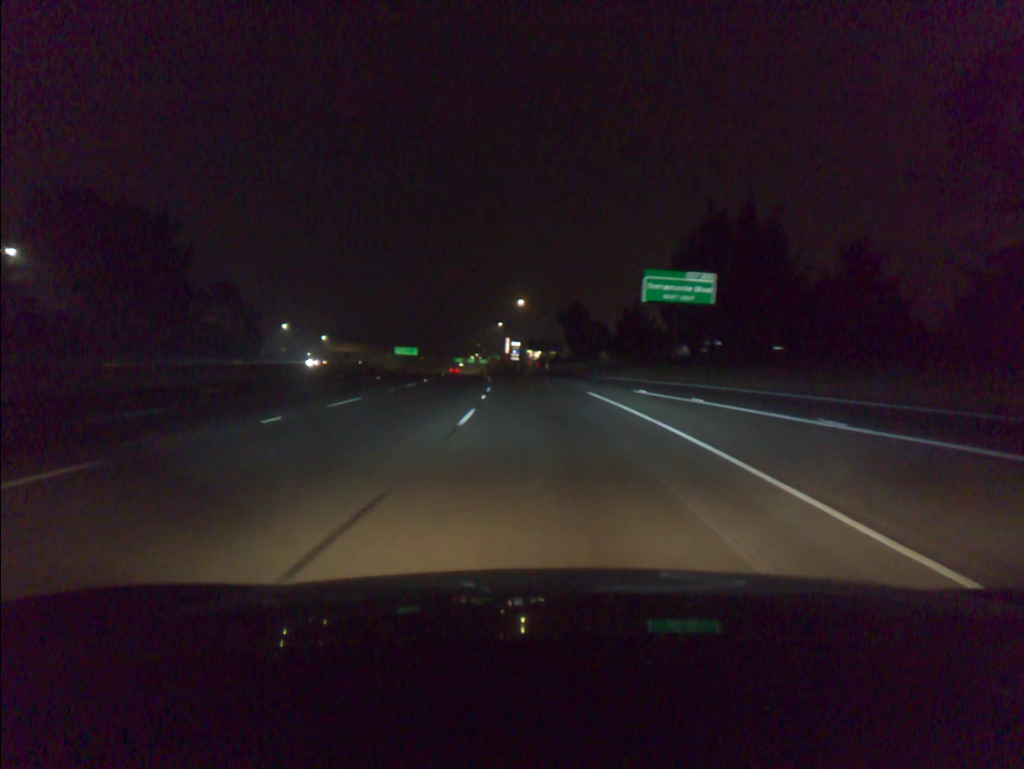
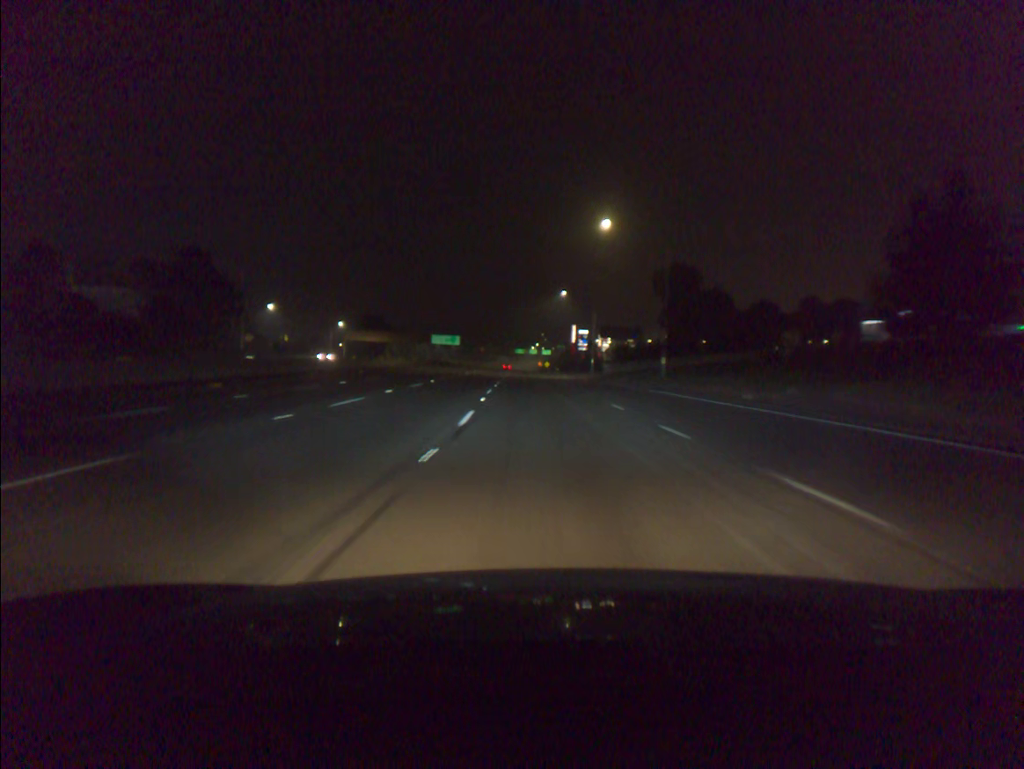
(-2.5, +58.4) m; -5°
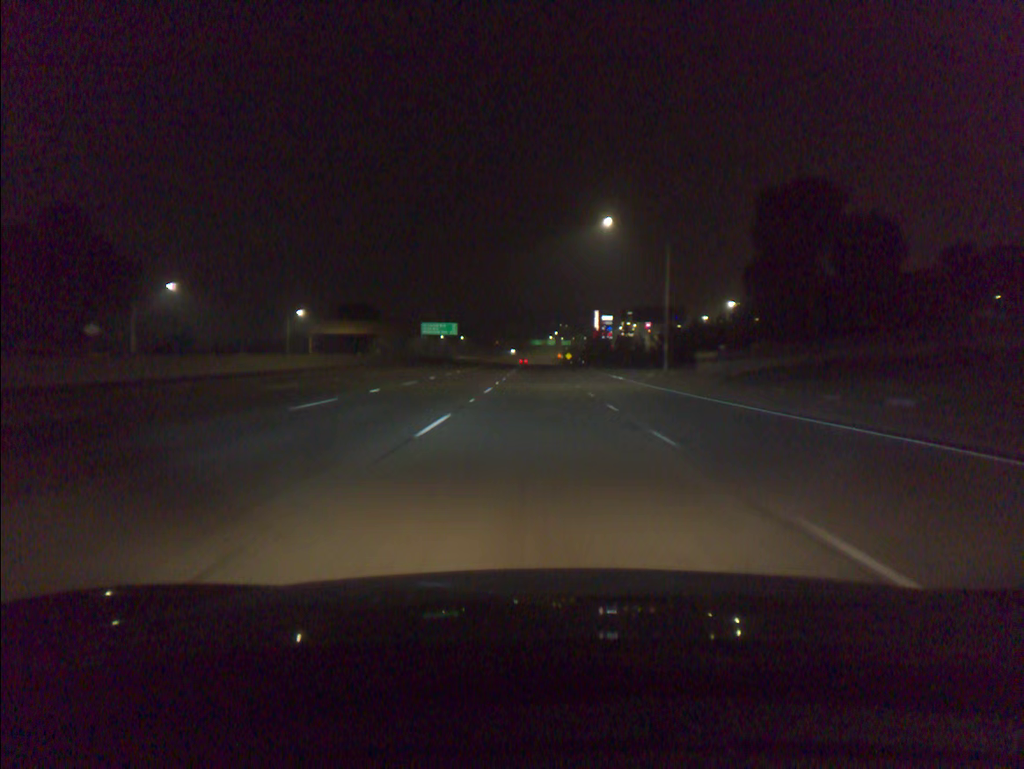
(-0.6, +46.4) m; -1°
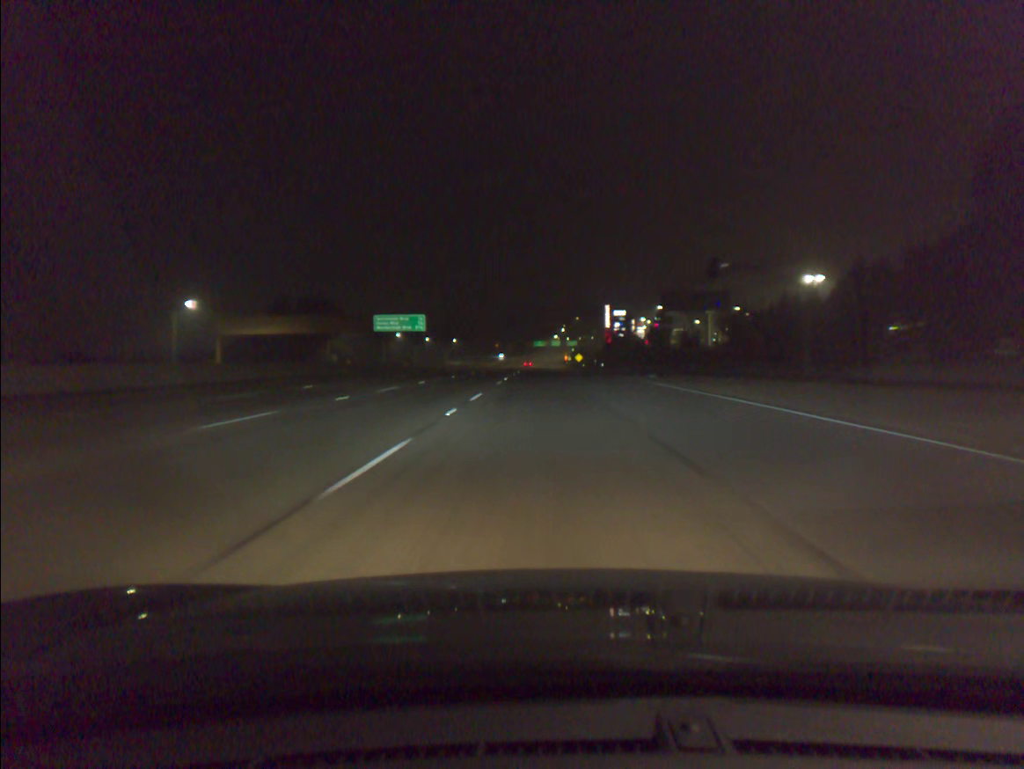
(-0.2, +48.5) m; 0°
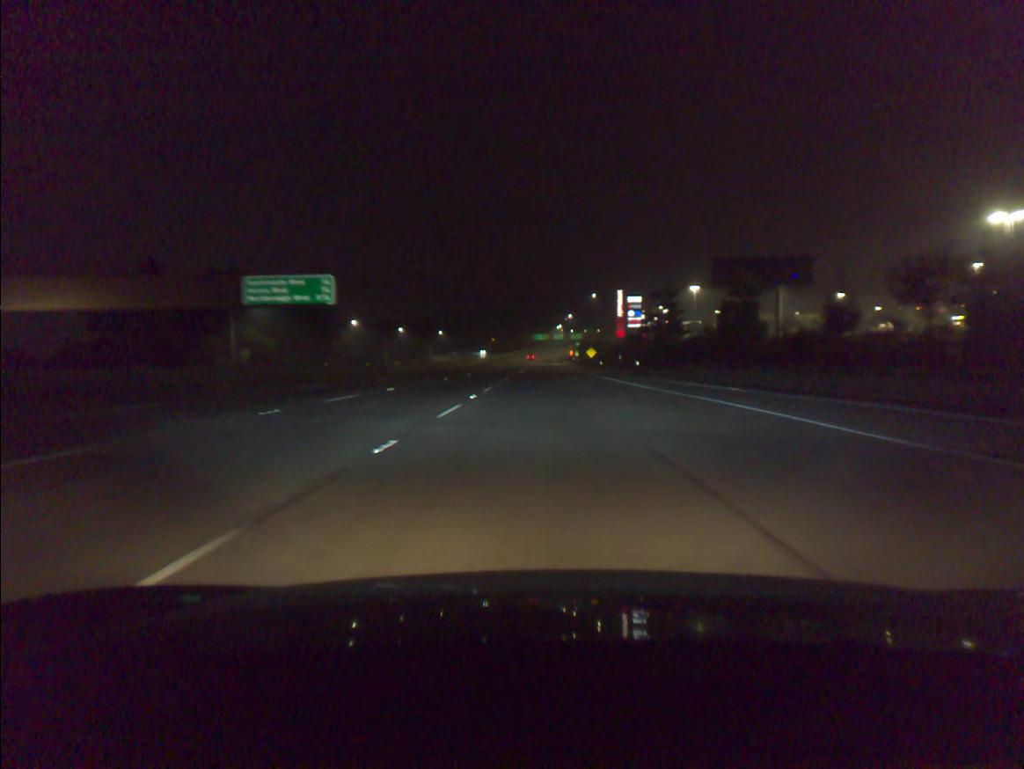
(0.0, +50.1) m; 0°
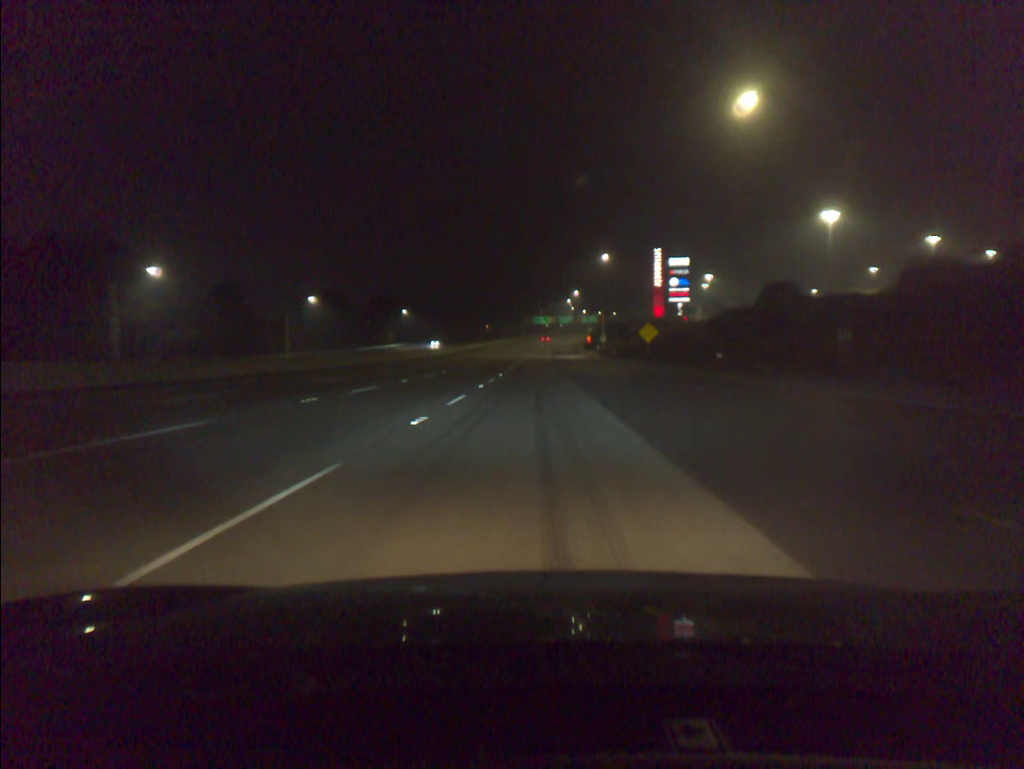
(0.0, +84.5) m; 0°
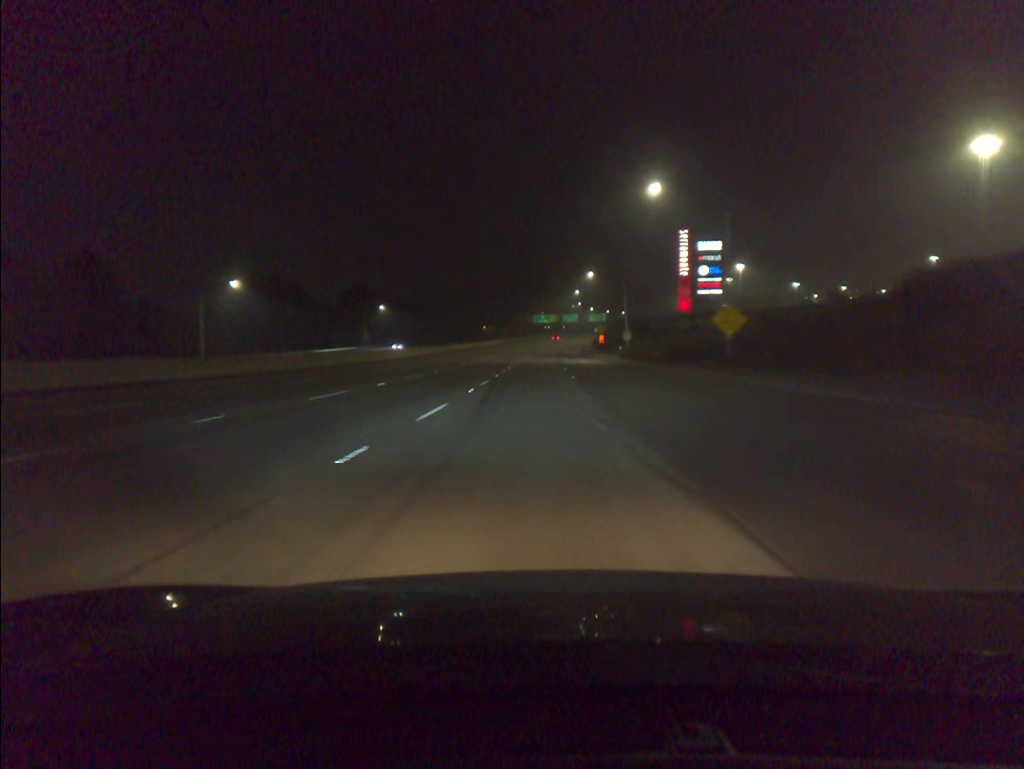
(0.0, +33.7) m; 0°
